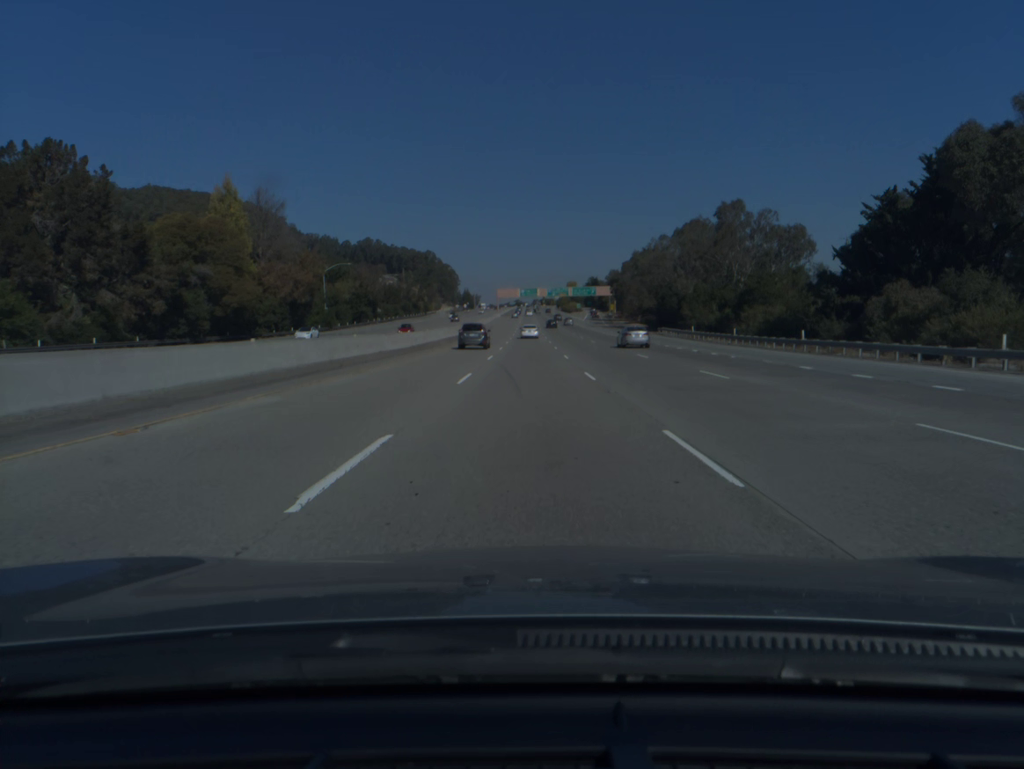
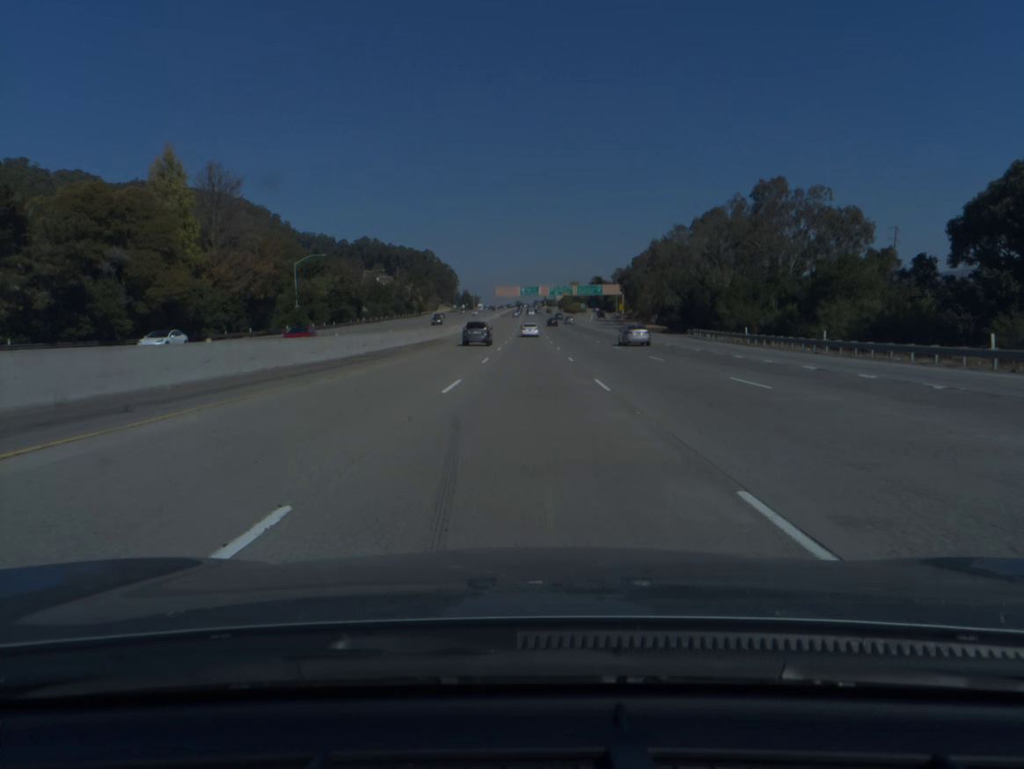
(0.0, +18.5) m; 0°
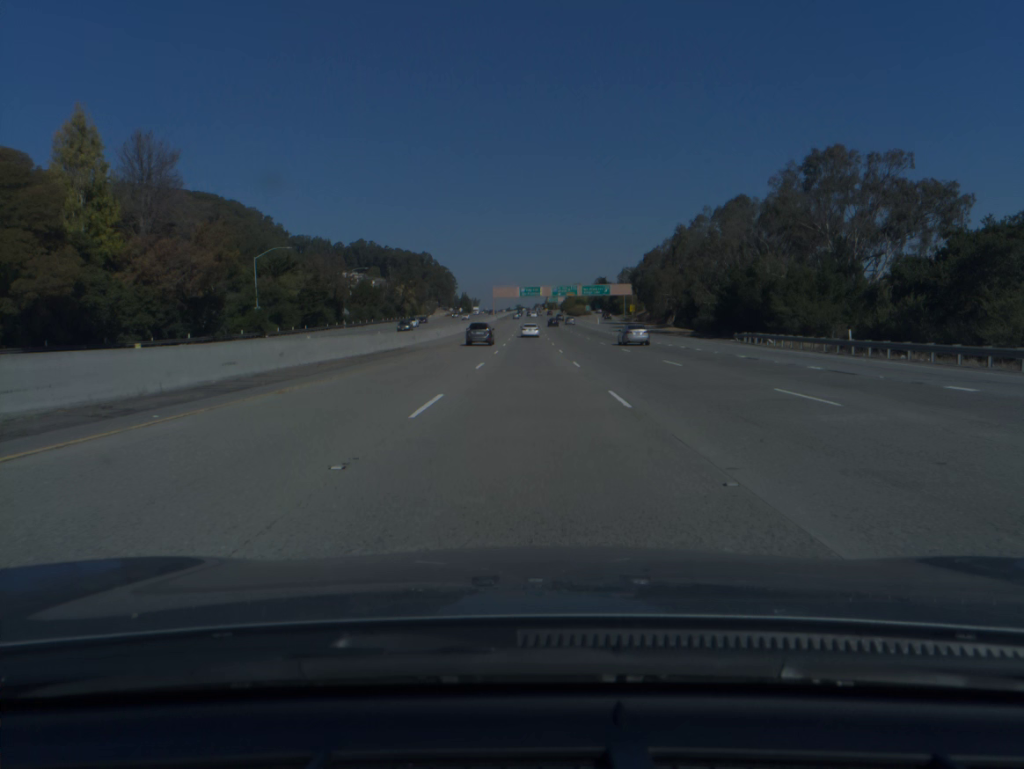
(0.0, +18.5) m; 0°
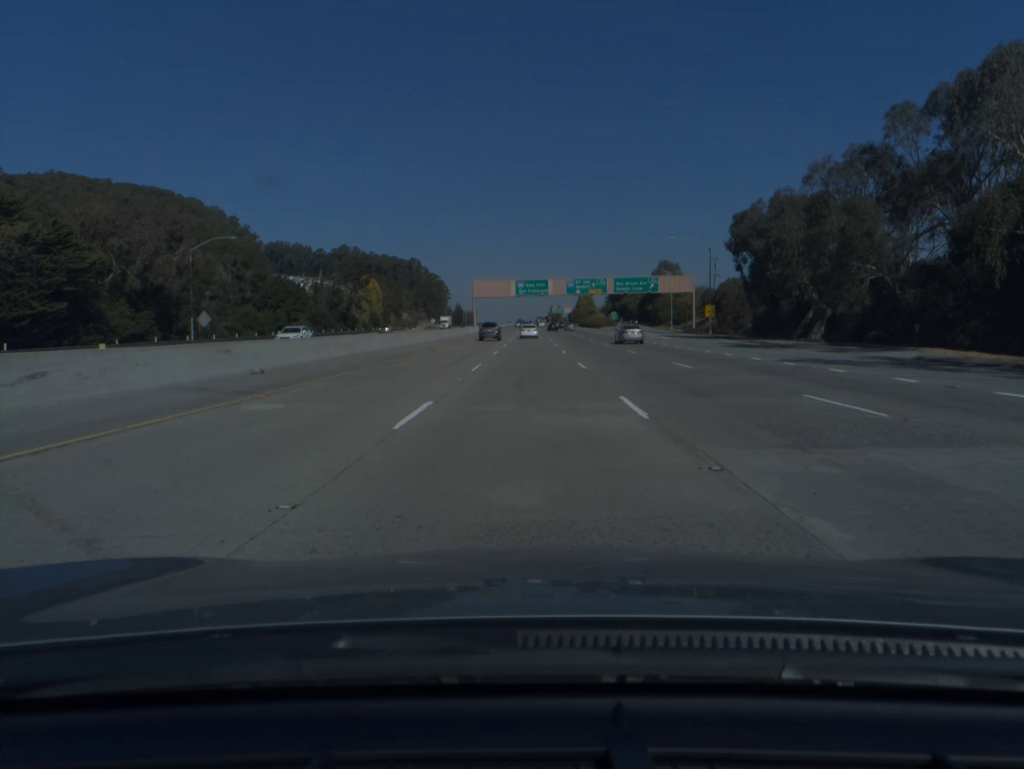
(0.0, +74.6) m; 0°
